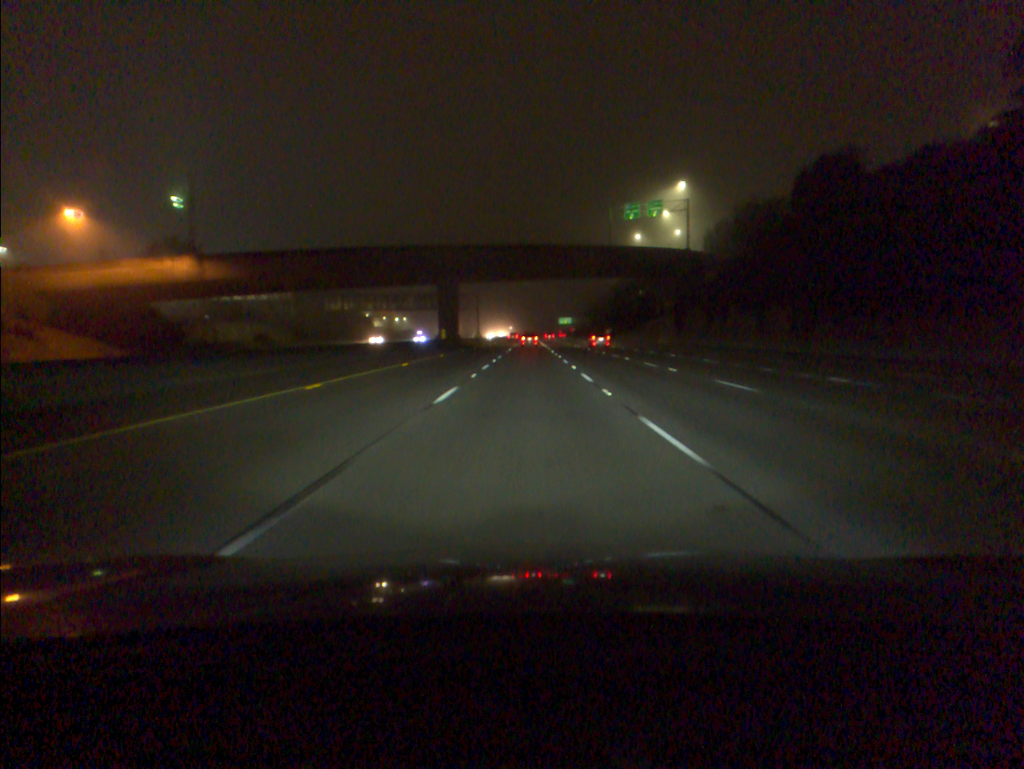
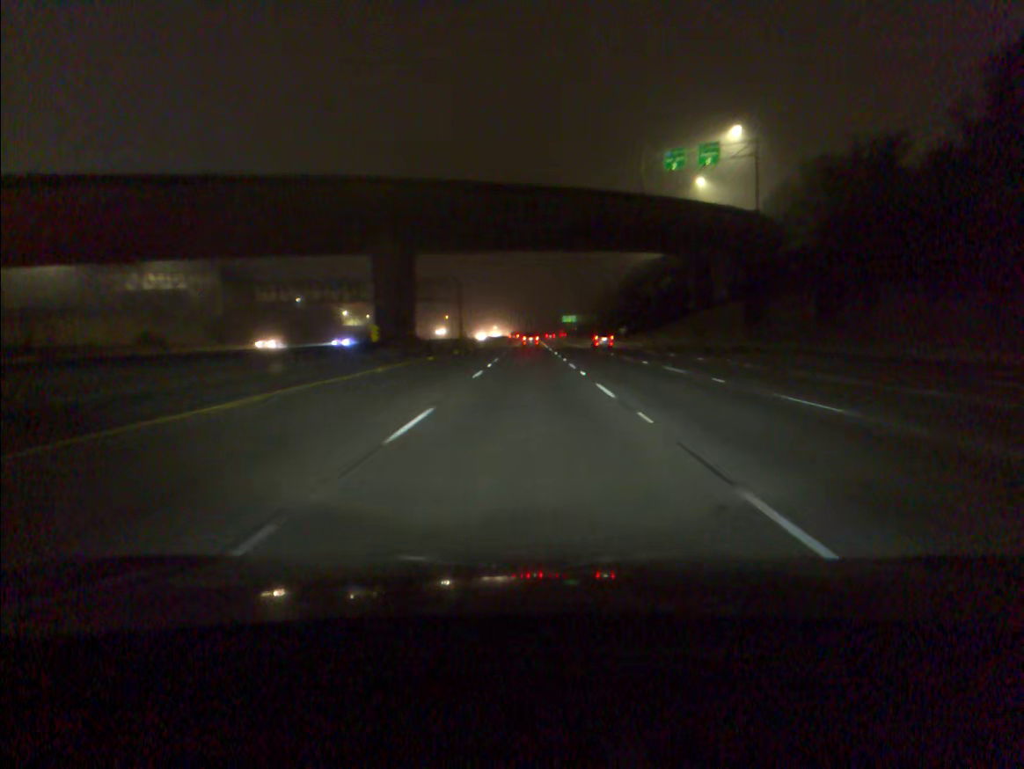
(0.0, +35.2) m; 0°
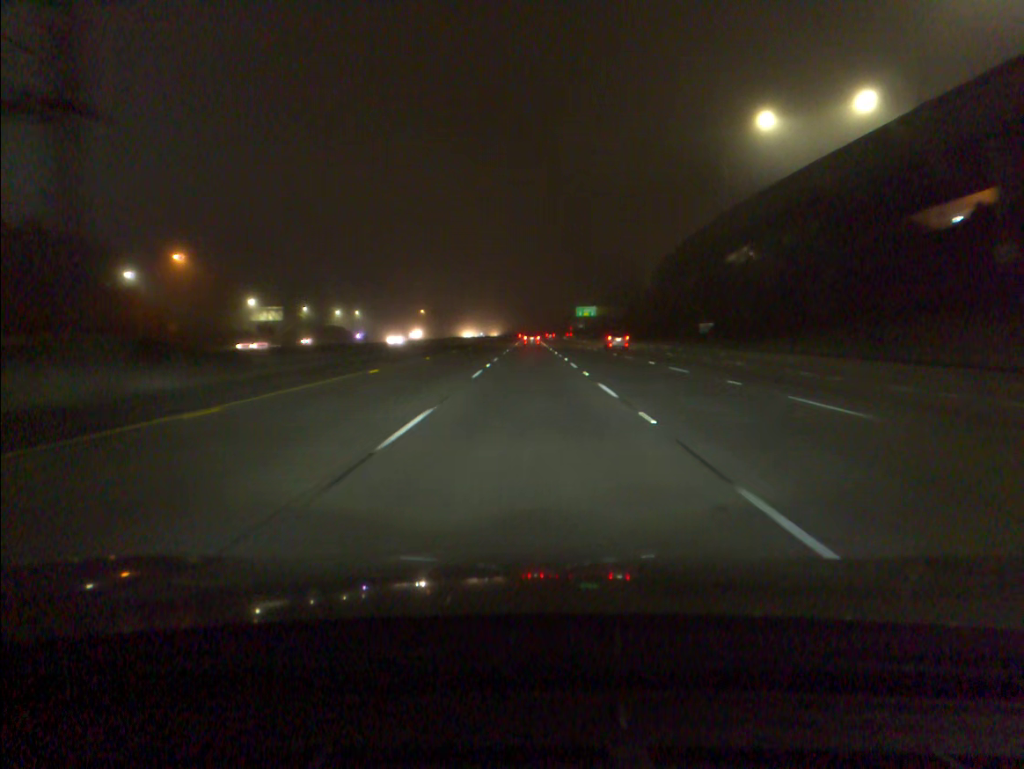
(+0.1, +88.2) m; 0°
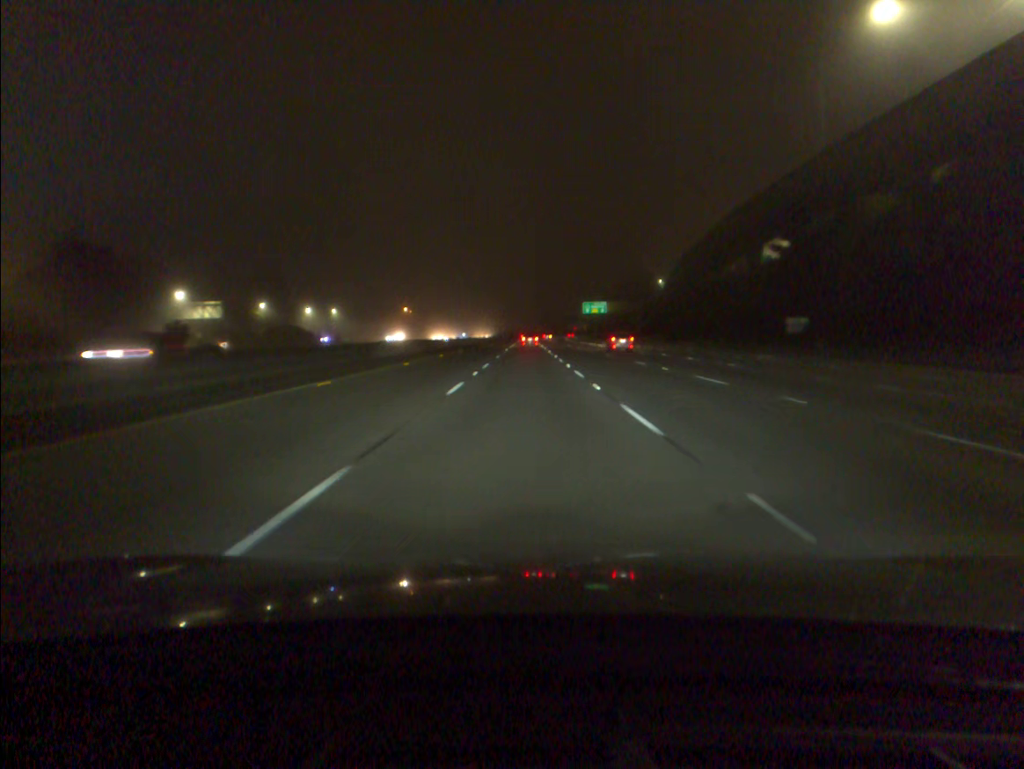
(+0.1, +35.3) m; 0°
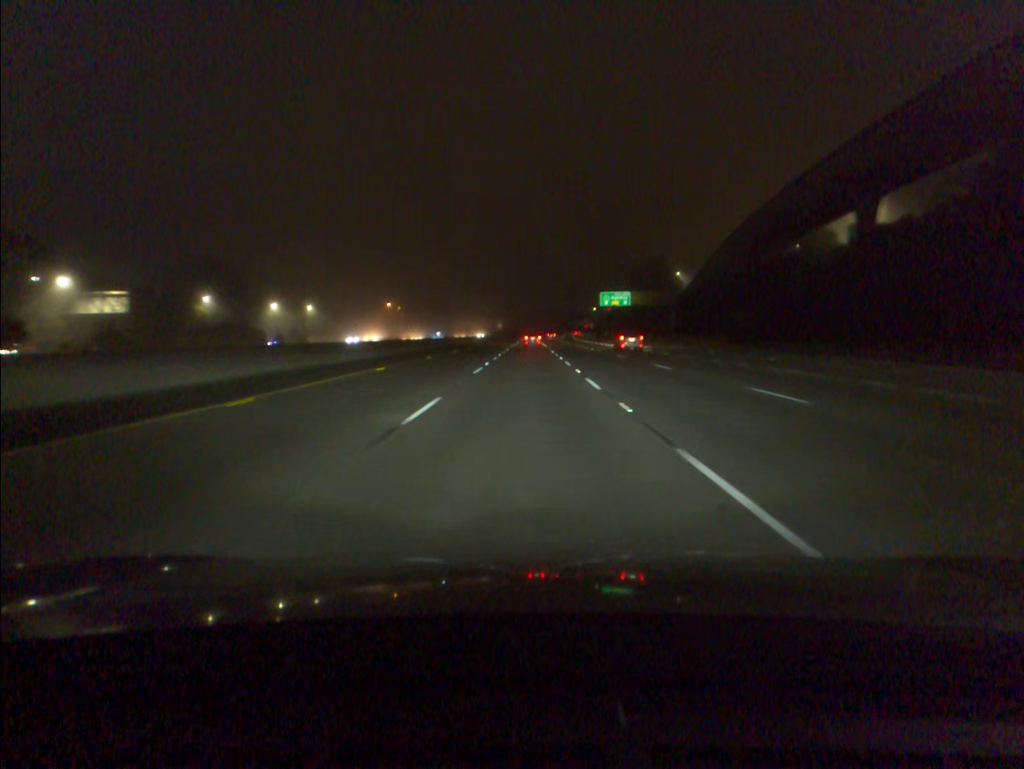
(0.0, +35.3) m; 0°
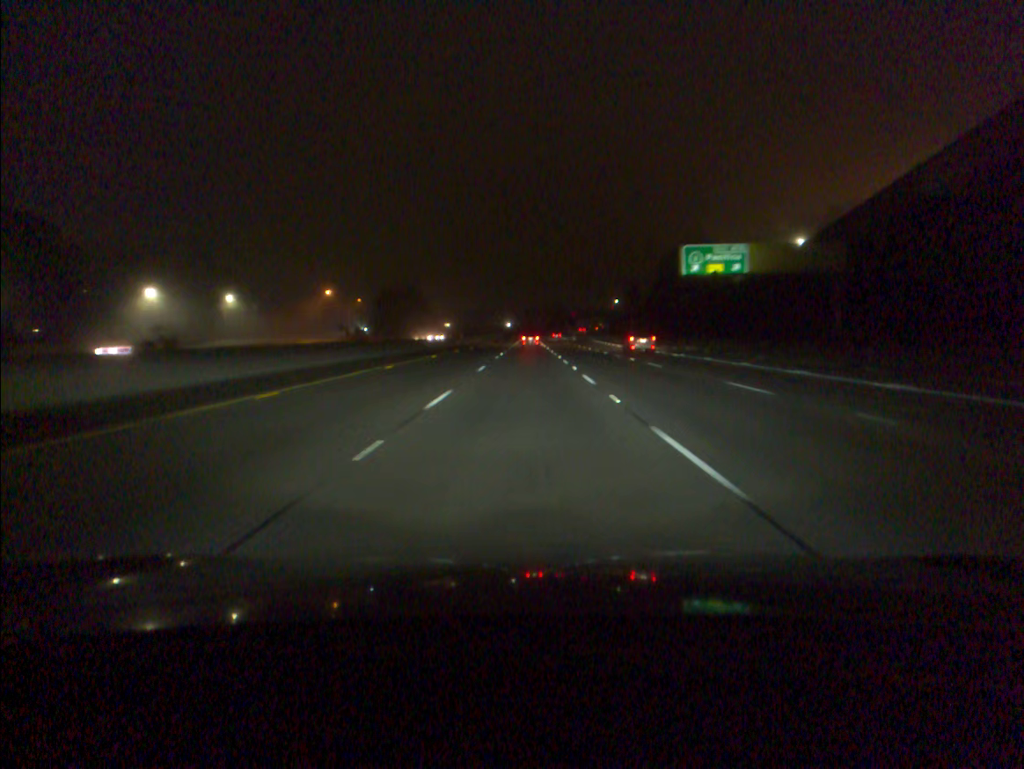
(0.0, +70.9) m; 0°
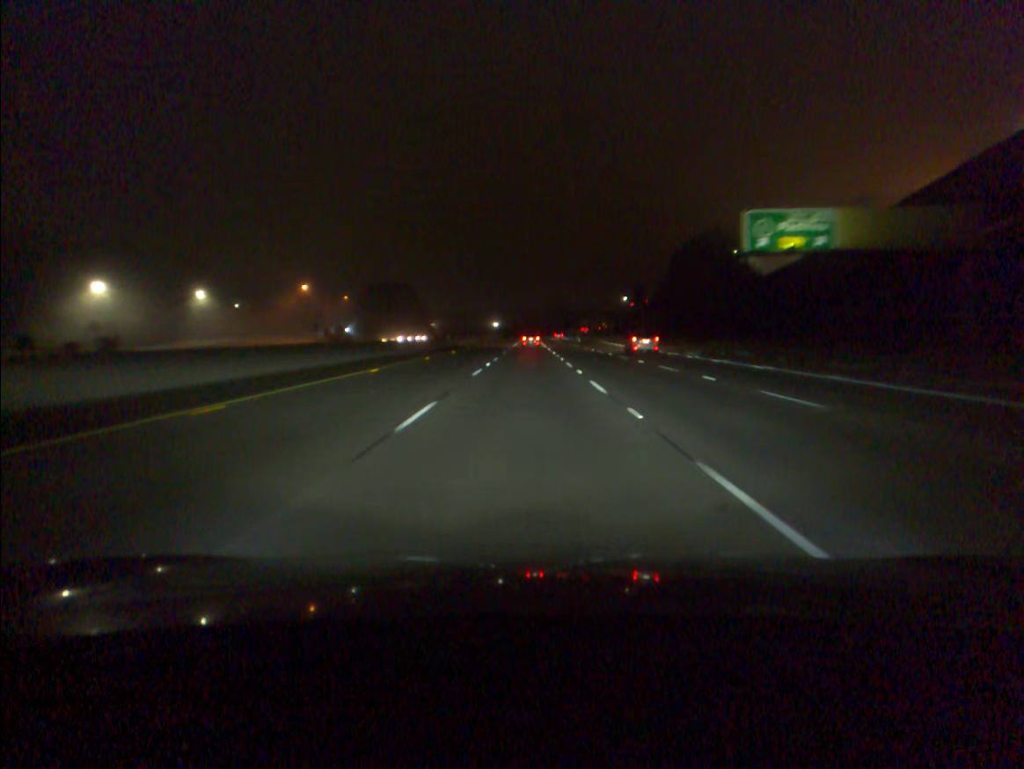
(0.0, +17.7) m; 0°
